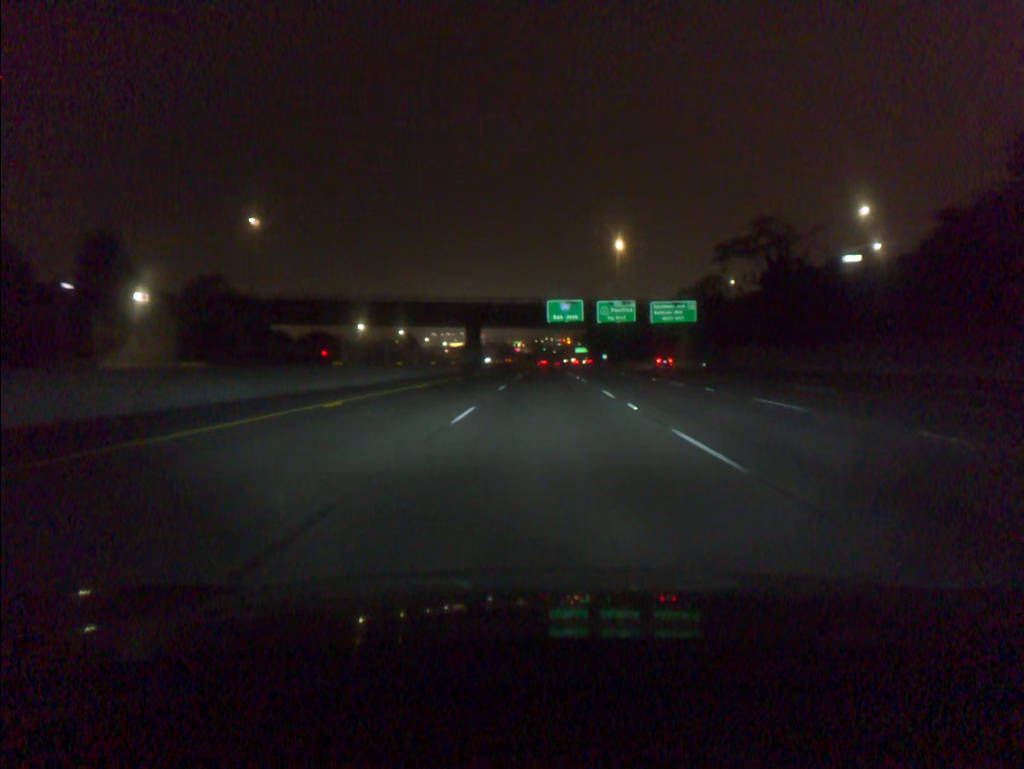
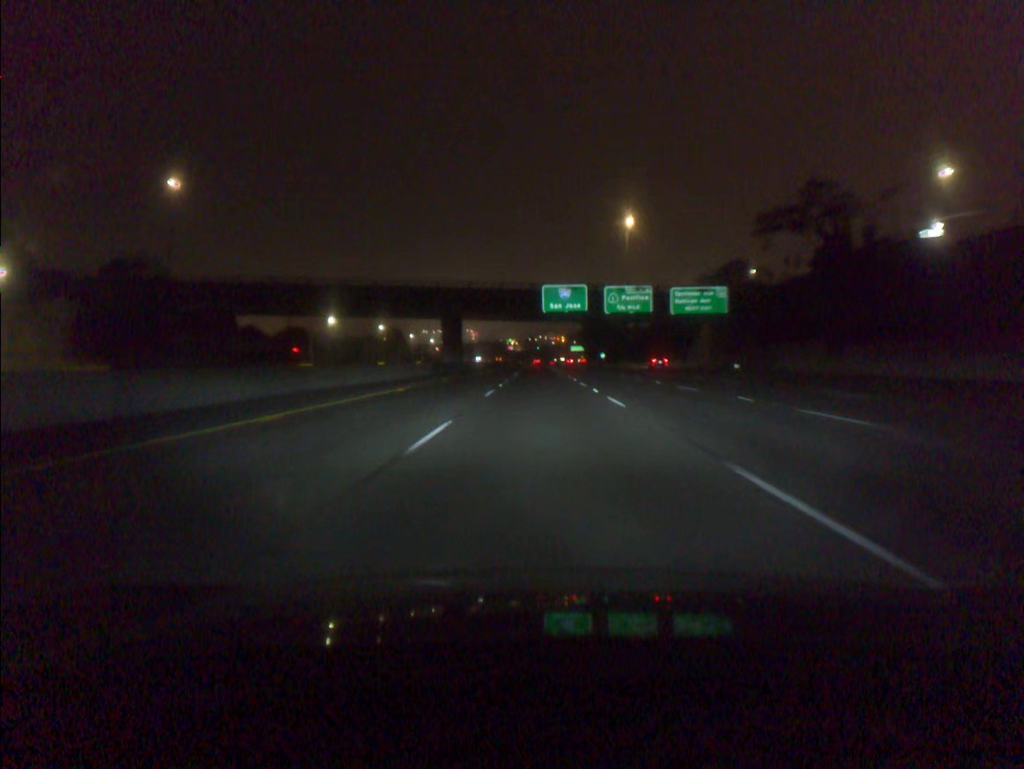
(+0.1, +18.7) m; +1°
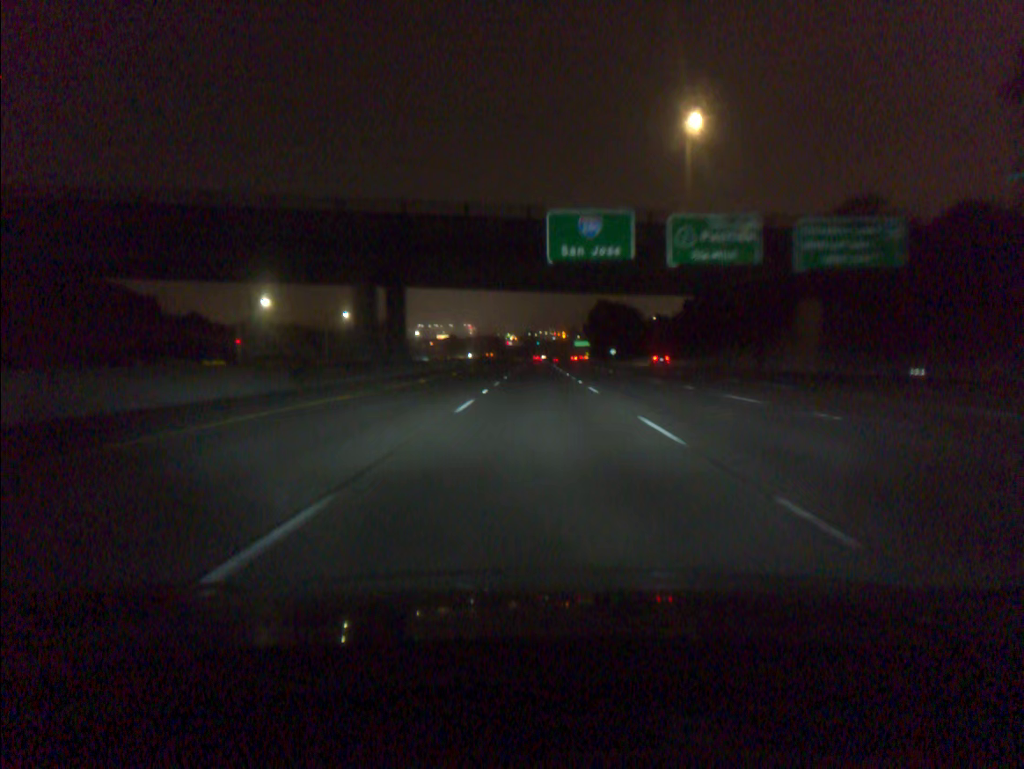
(0.0, +37.4) m; 0°
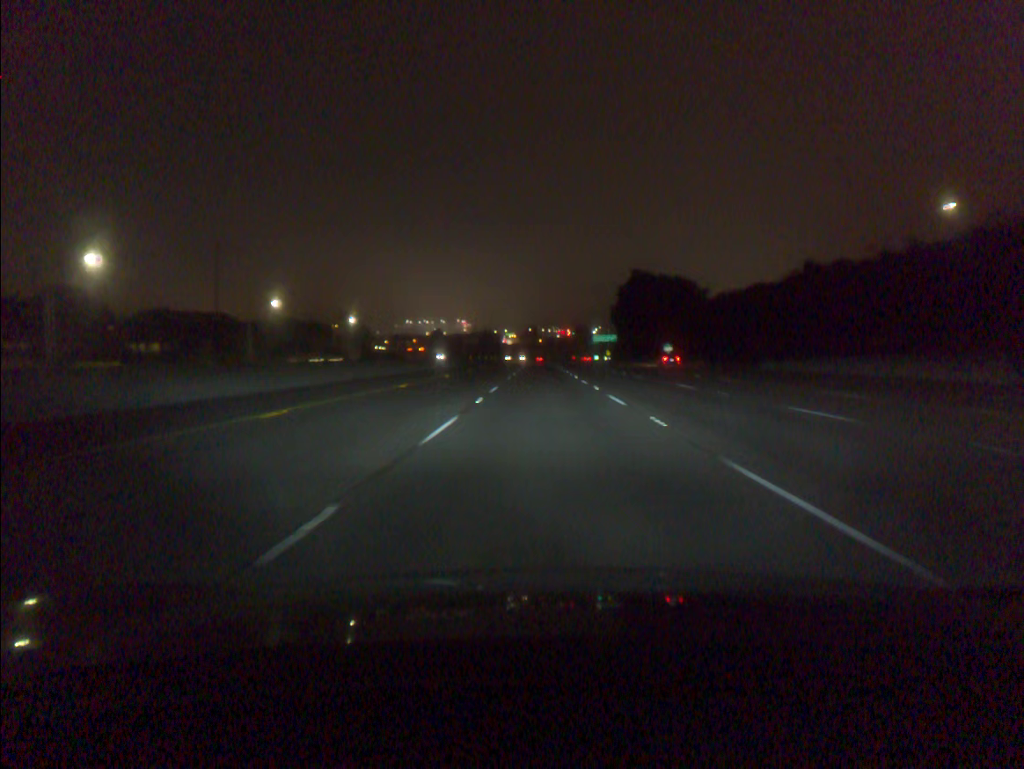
(-0.2, +93.9) m; 0°
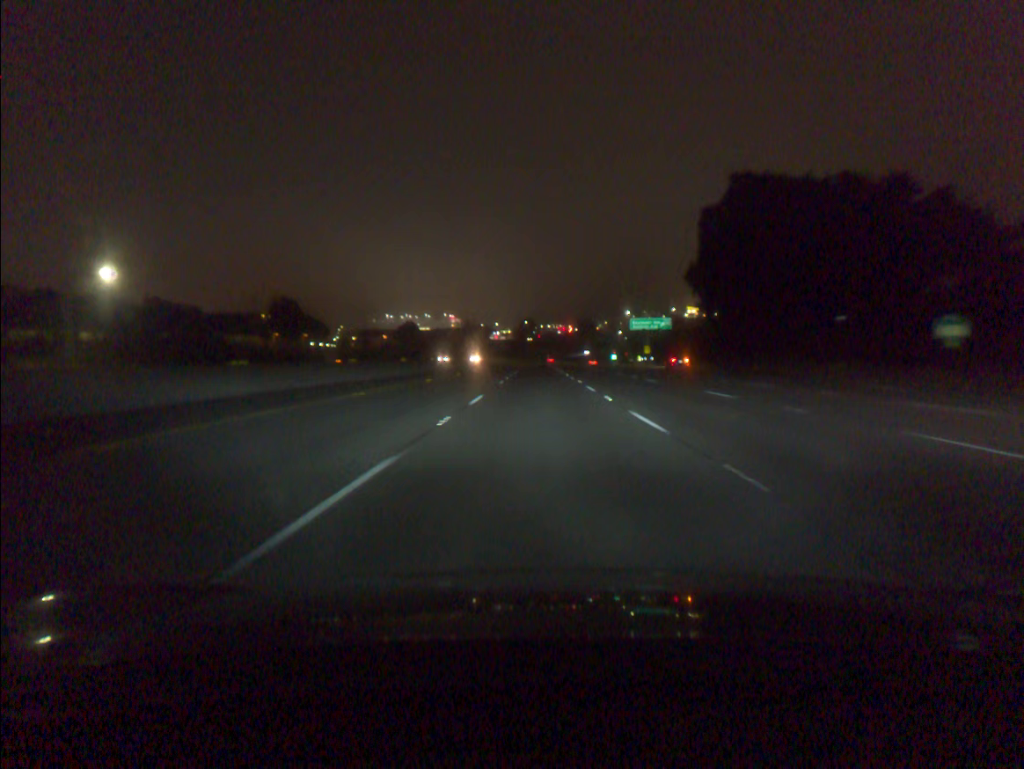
(+0.2, +94.2) m; 0°
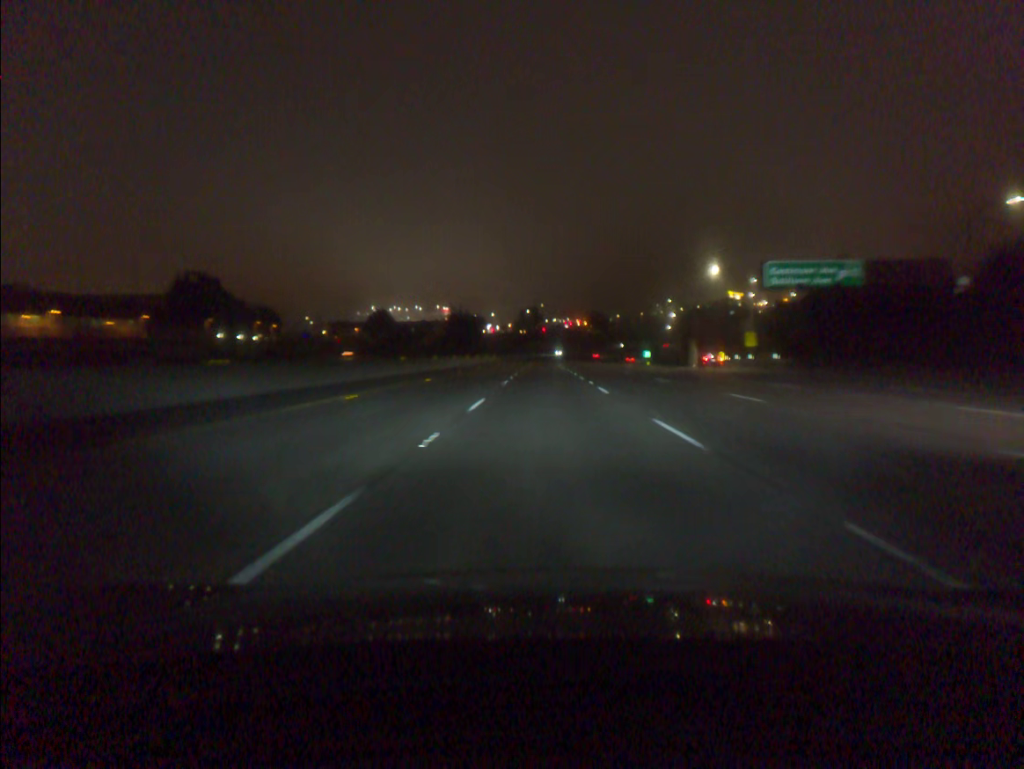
(-0.1, +75.4) m; 0°
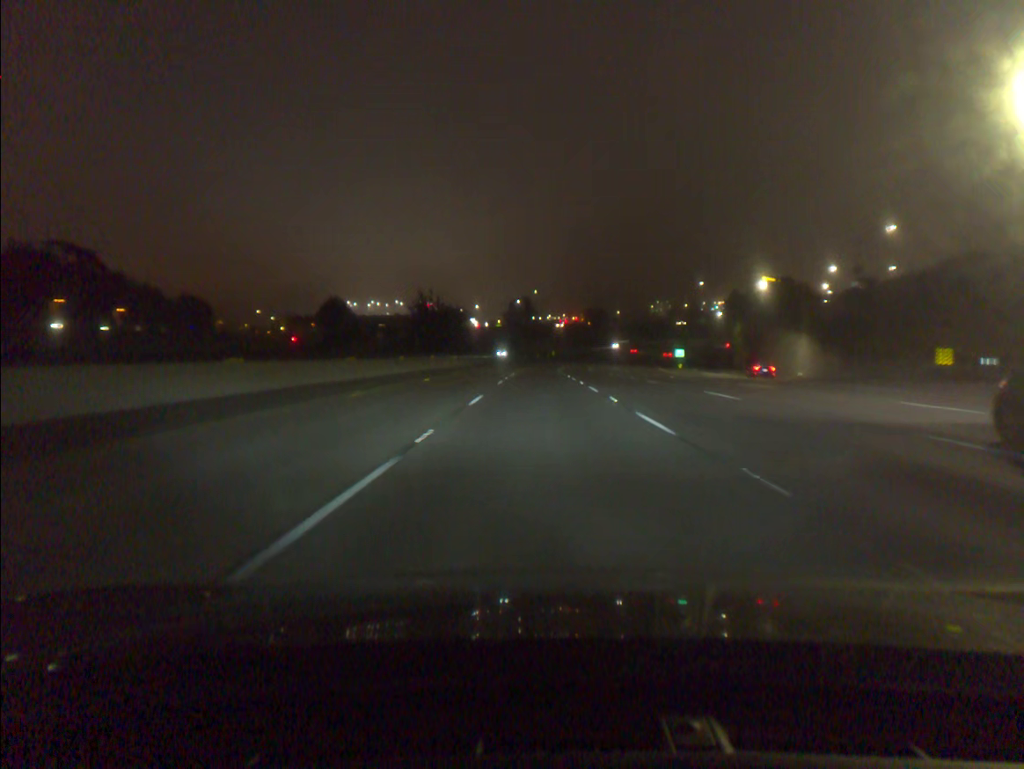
(+0.2, +56.6) m; 0°
